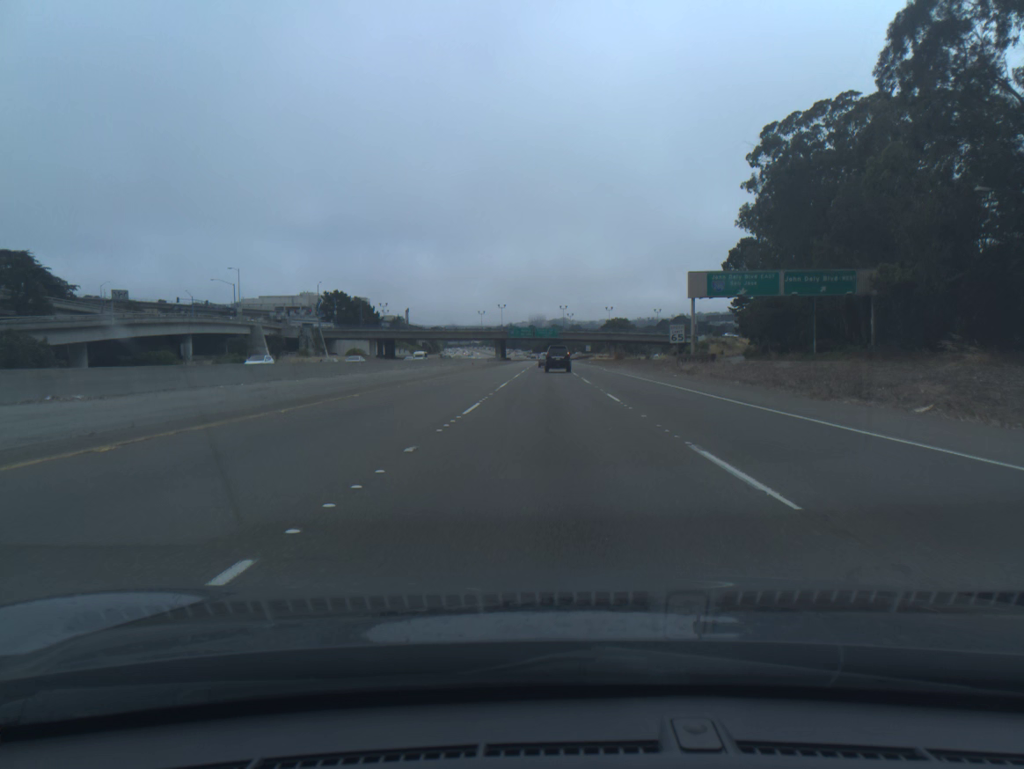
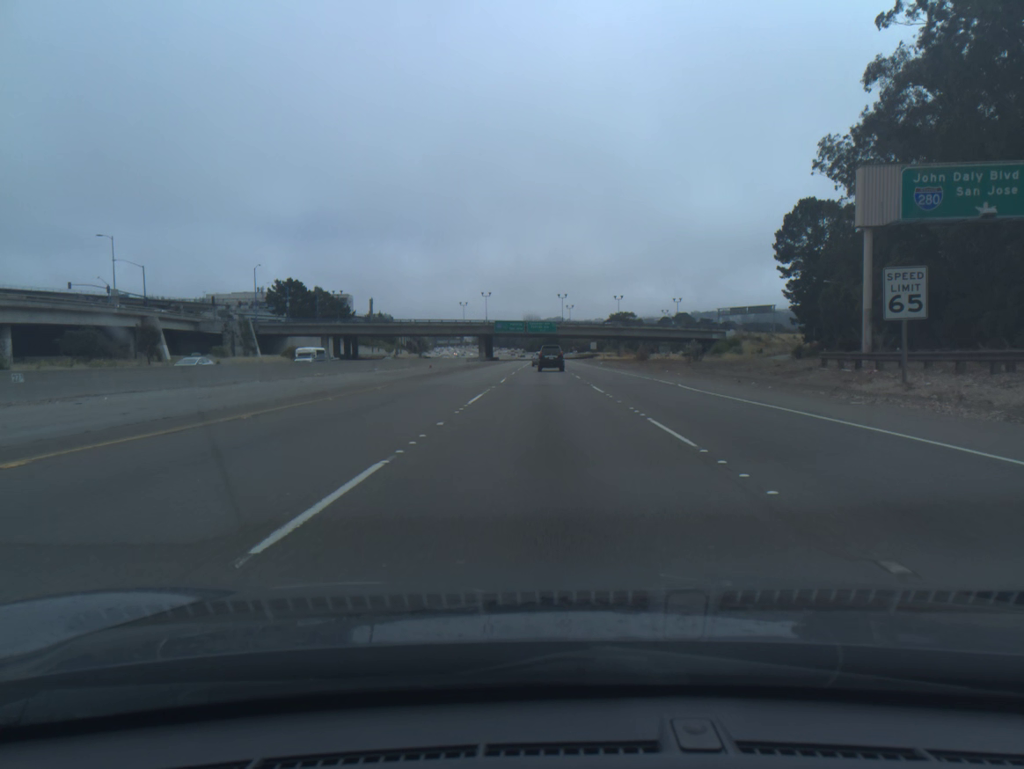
(+0.1, +40.9) m; 0°
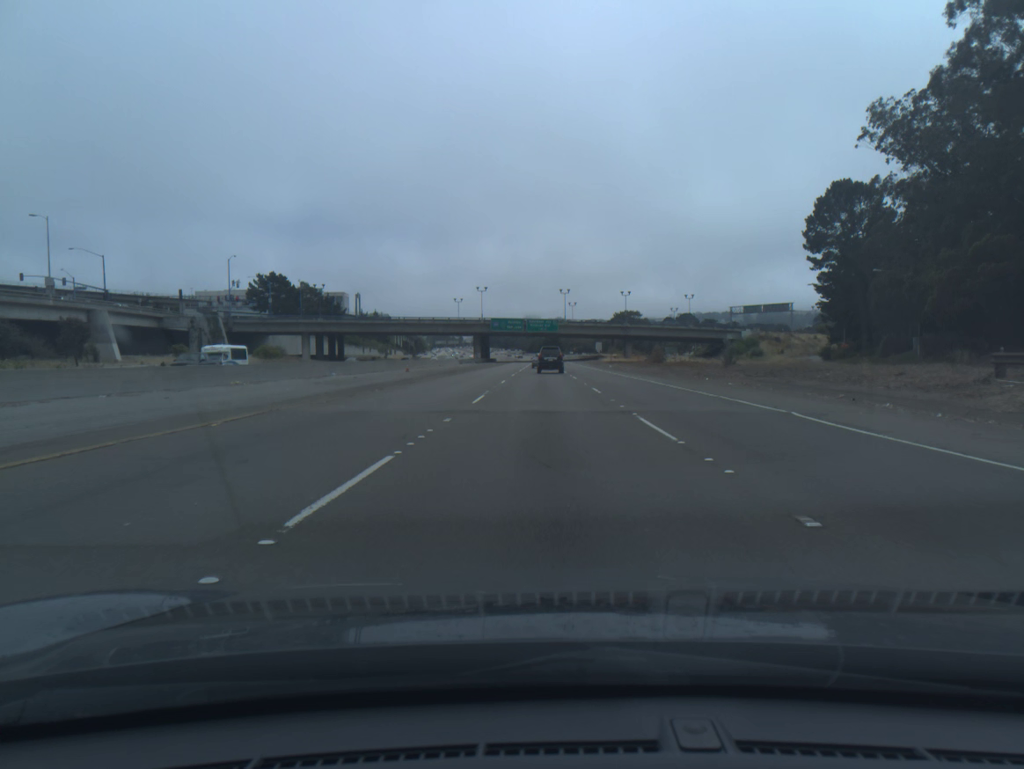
(0.0, +13.7) m; 0°
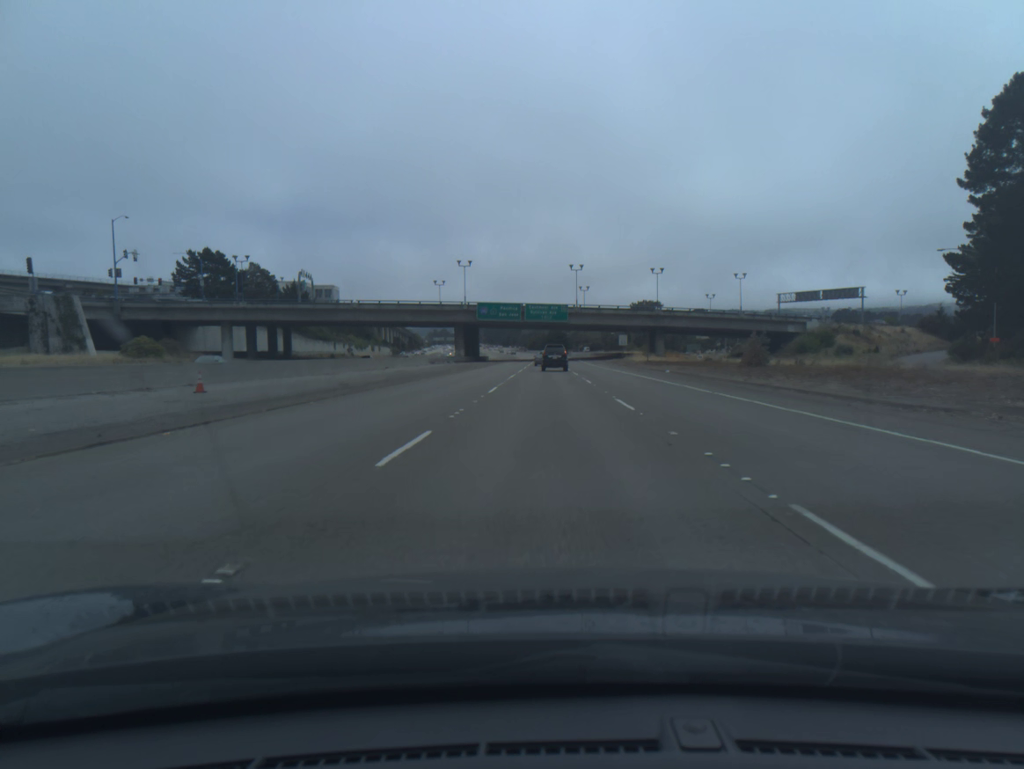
(-0.2, +41.1) m; 0°
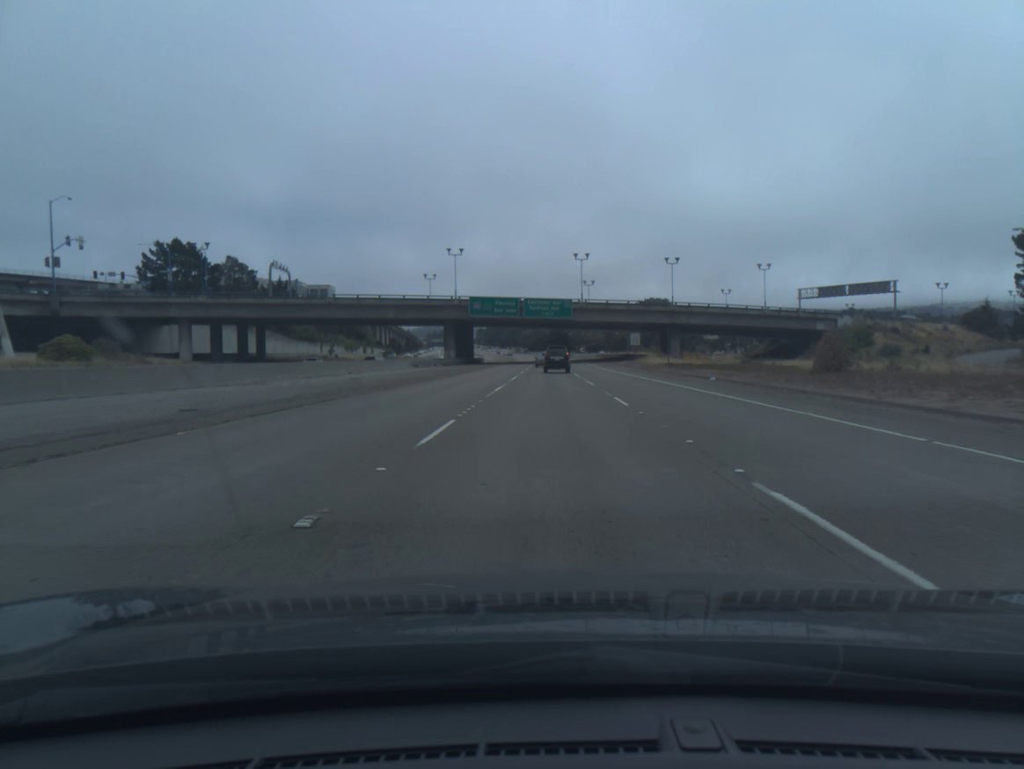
(0.0, +13.7) m; 0°
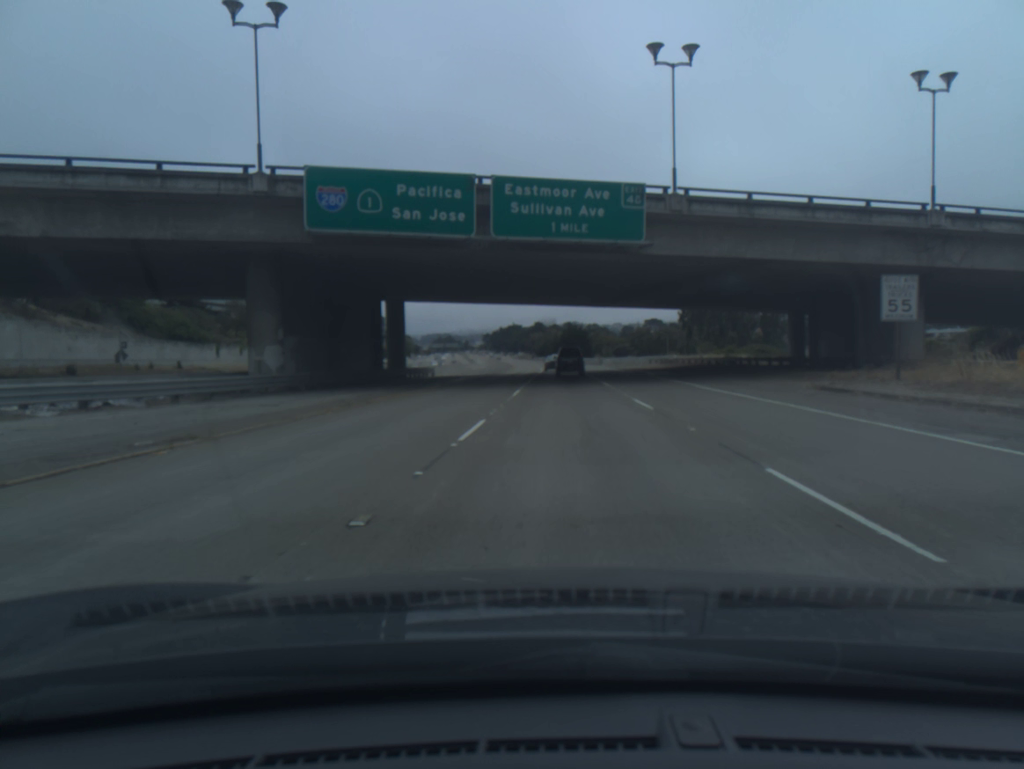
(+0.3, +72.4) m; -1°
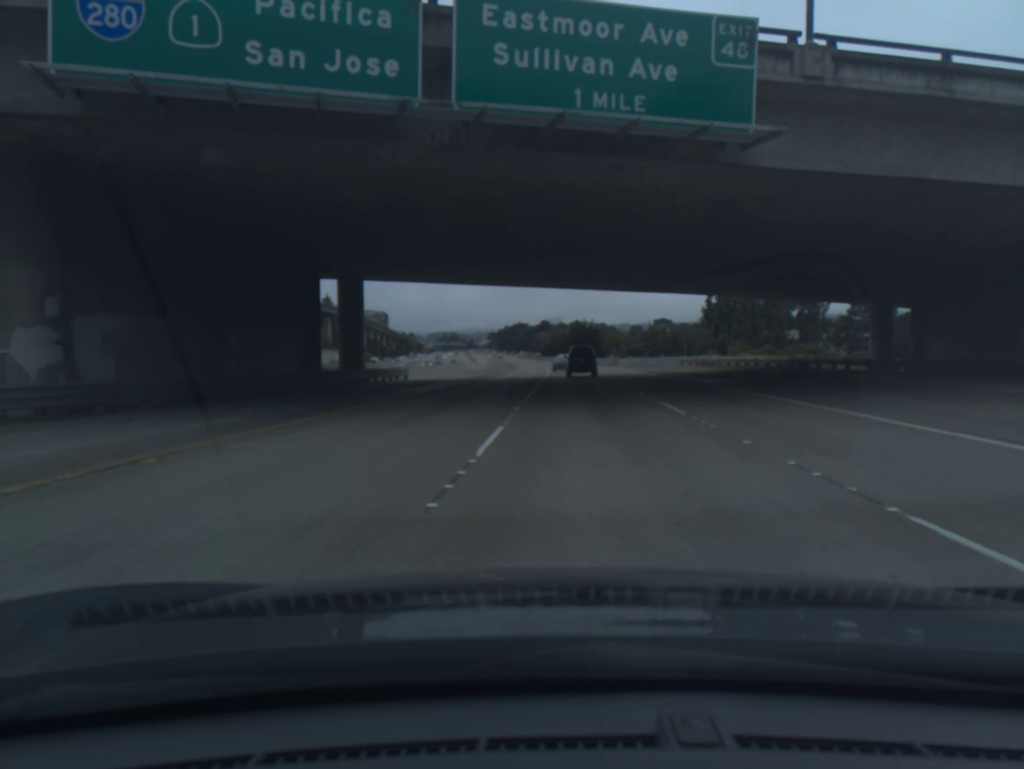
(-0.1, +16.3) m; -1°
